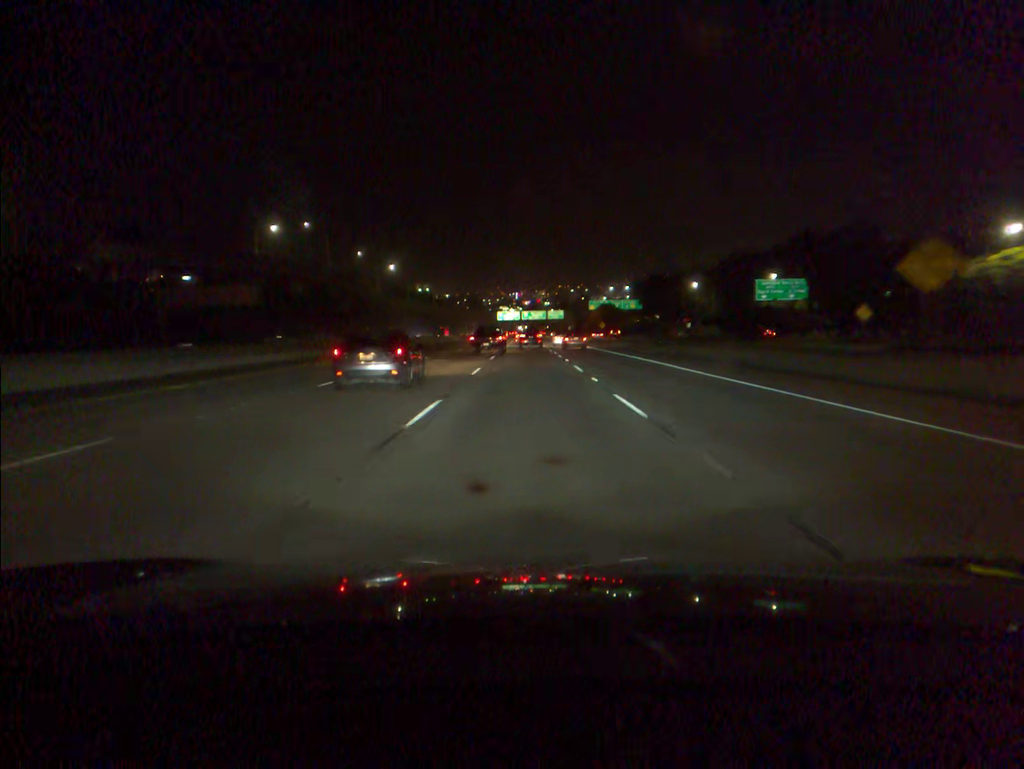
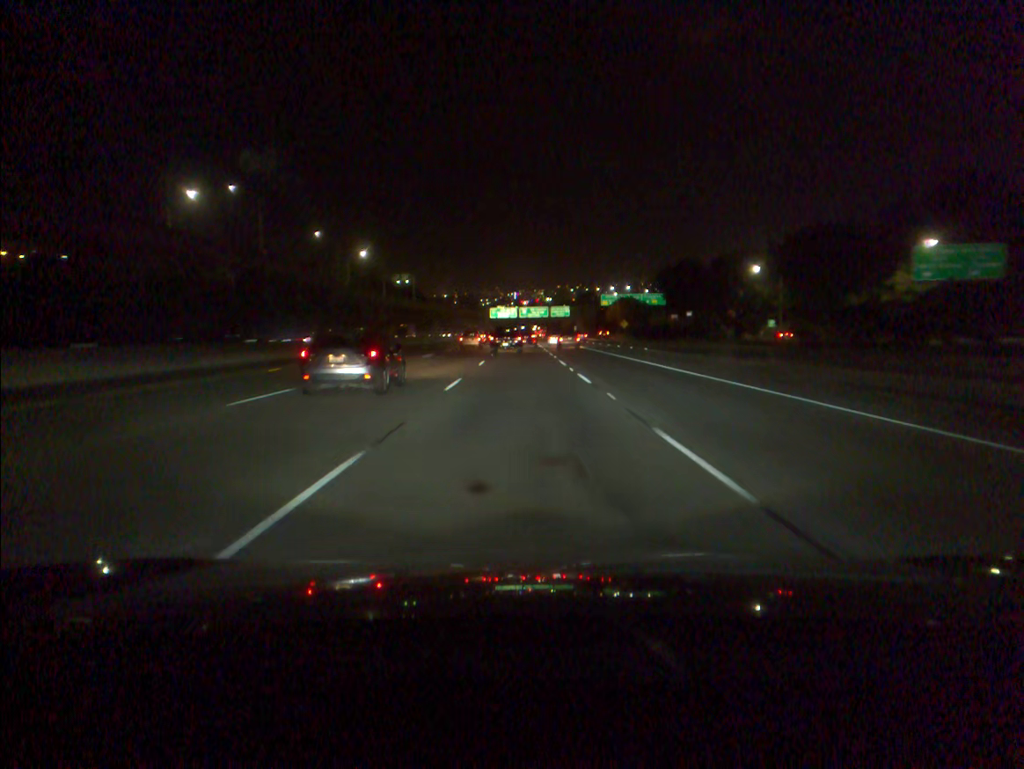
(+0.1, +49.6) m; 0°
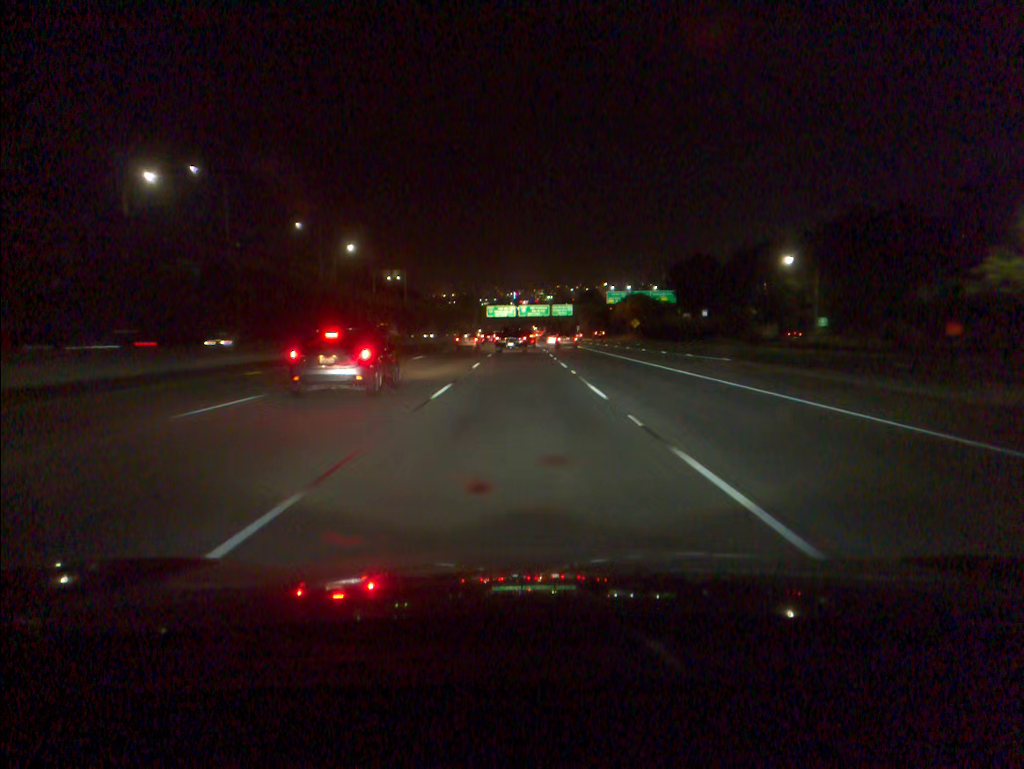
(0.0, +16.6) m; 0°
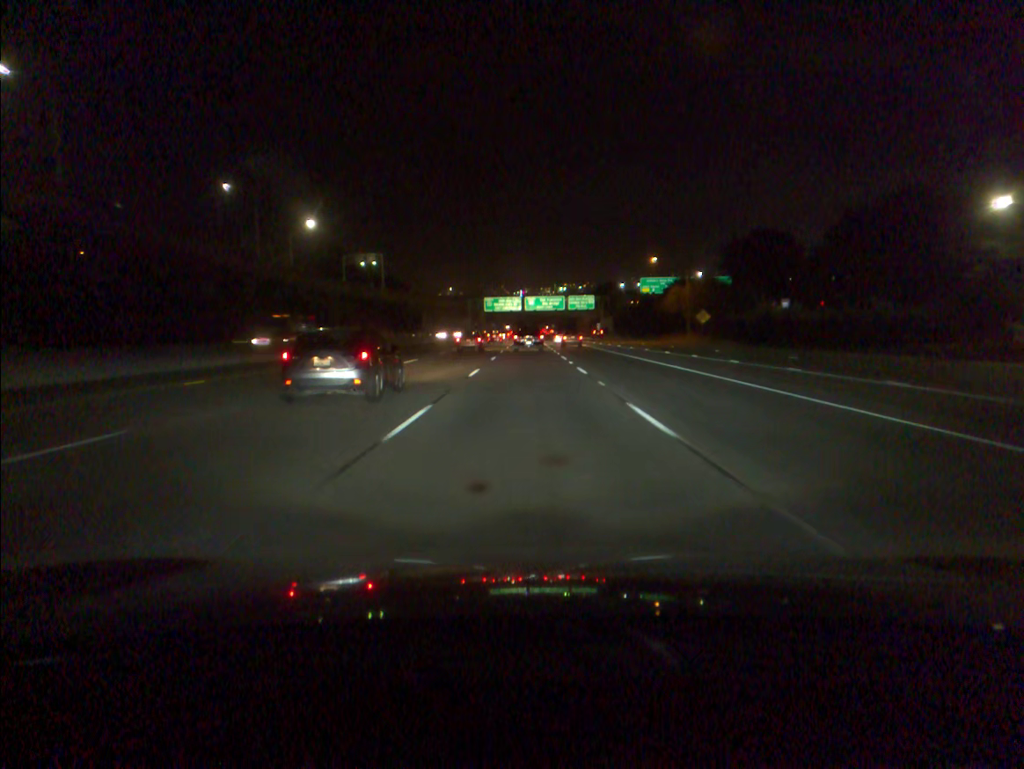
(-0.2, +49.5) m; 0°
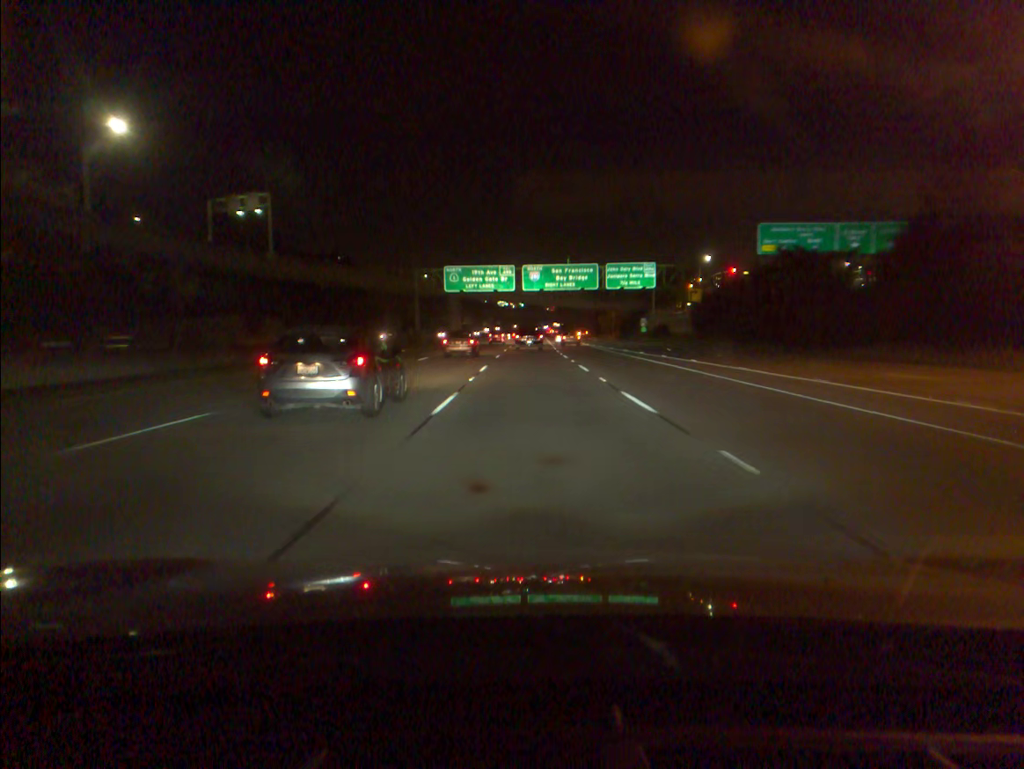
(+0.1, +82.0) m; 0°
